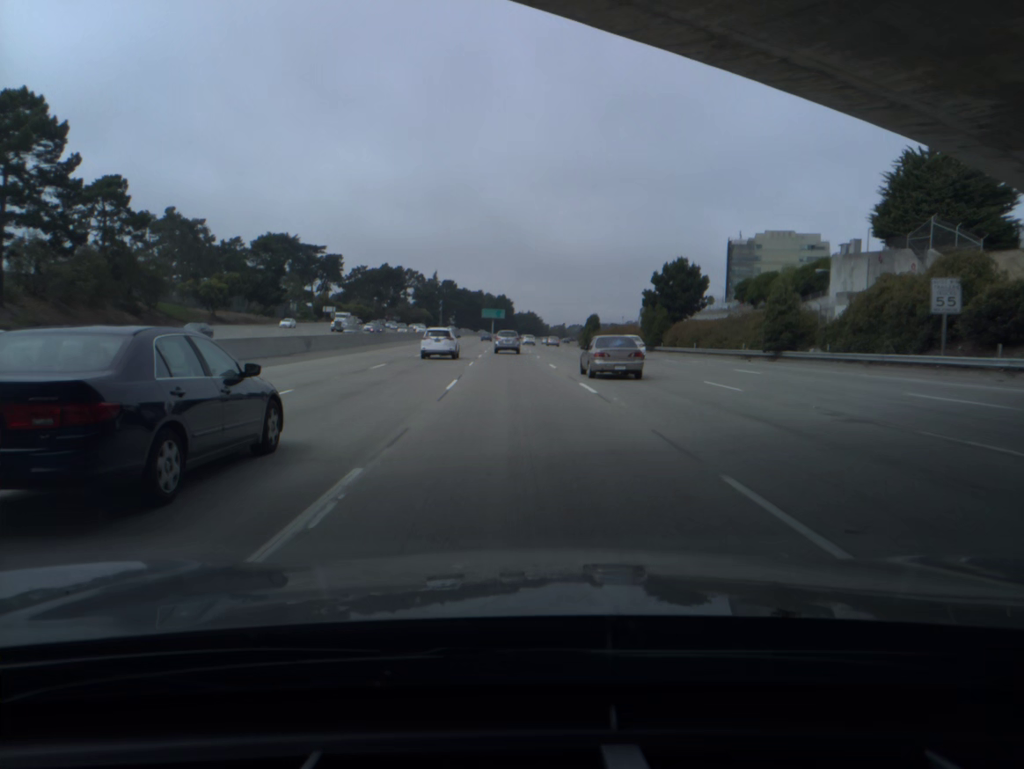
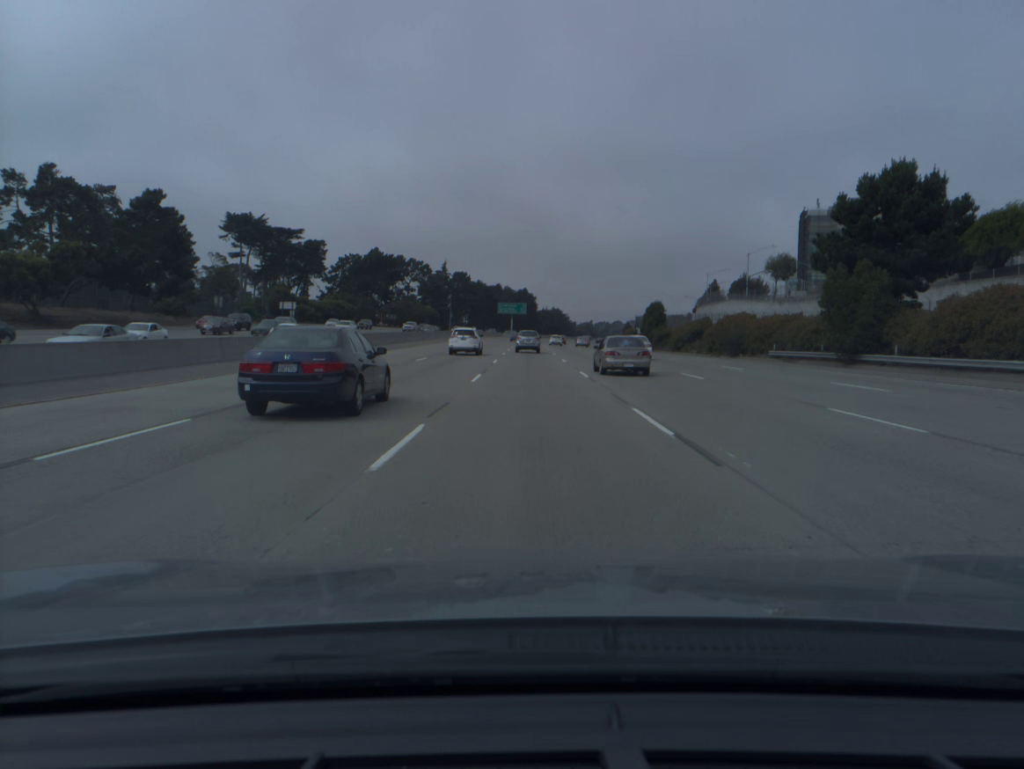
(-1.2, +50.8) m; -2°
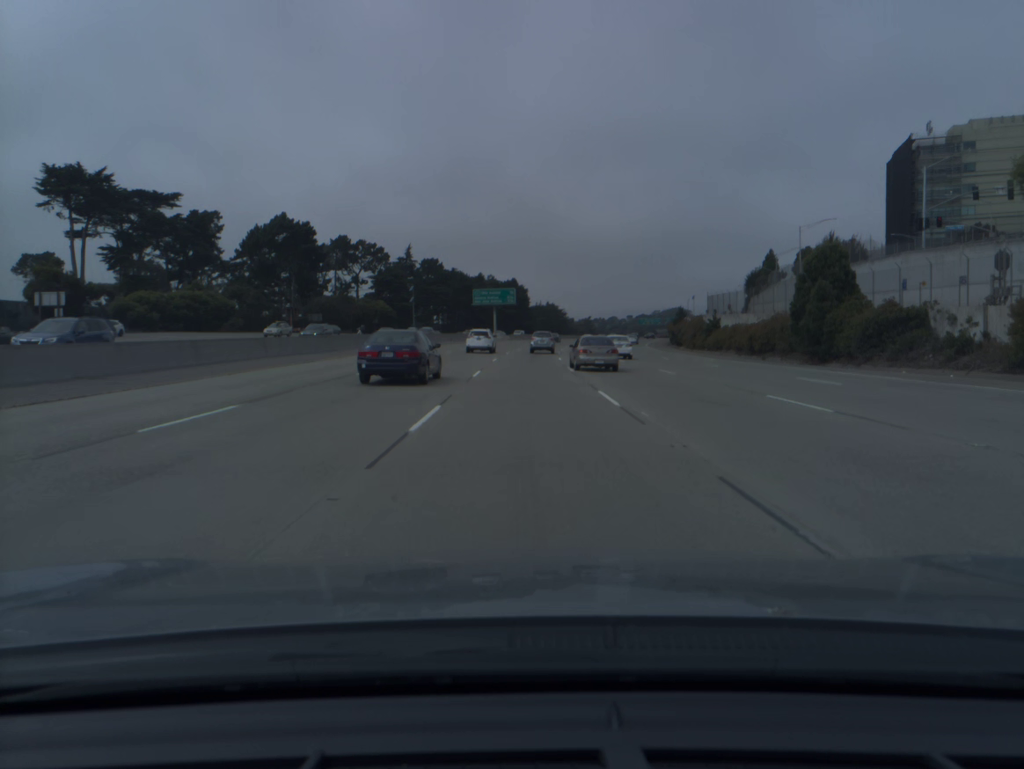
(+0.4, +68.4) m; +1°
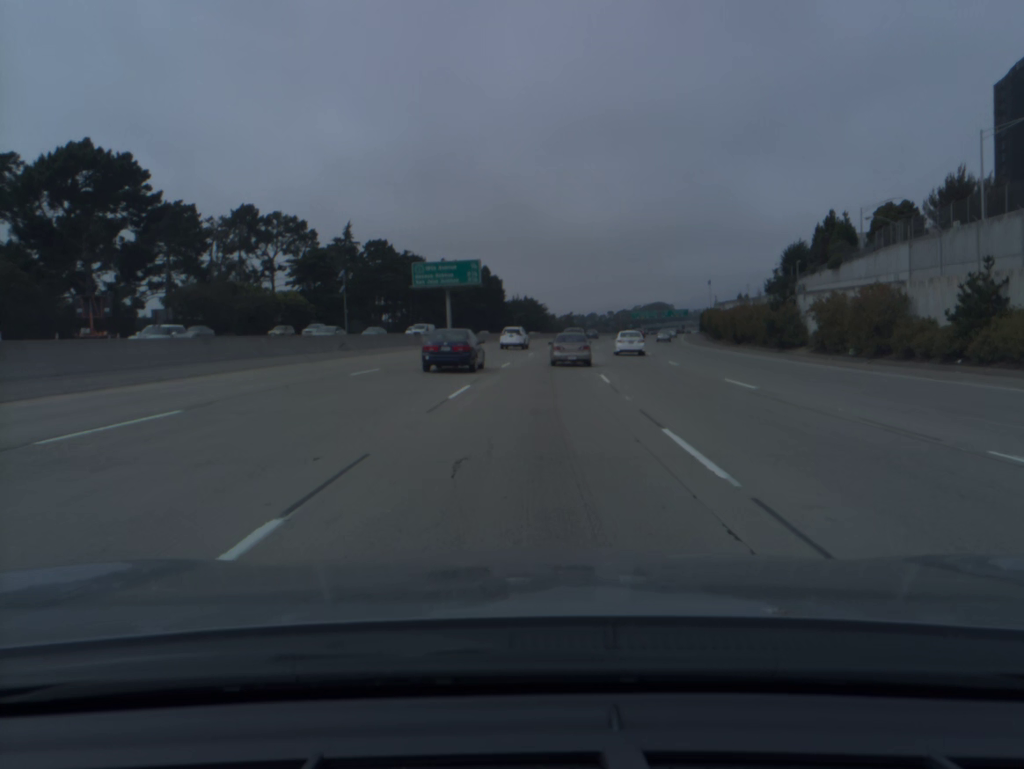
(+0.5, +51.5) m; +2°
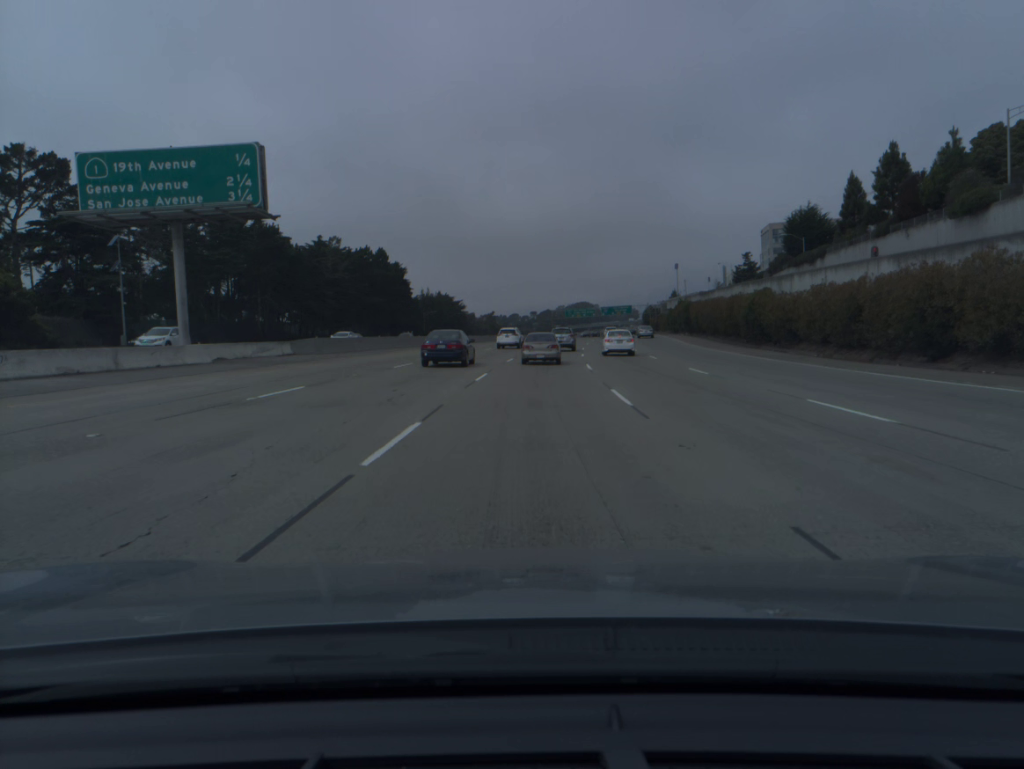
(+2.5, +51.0) m; +6°
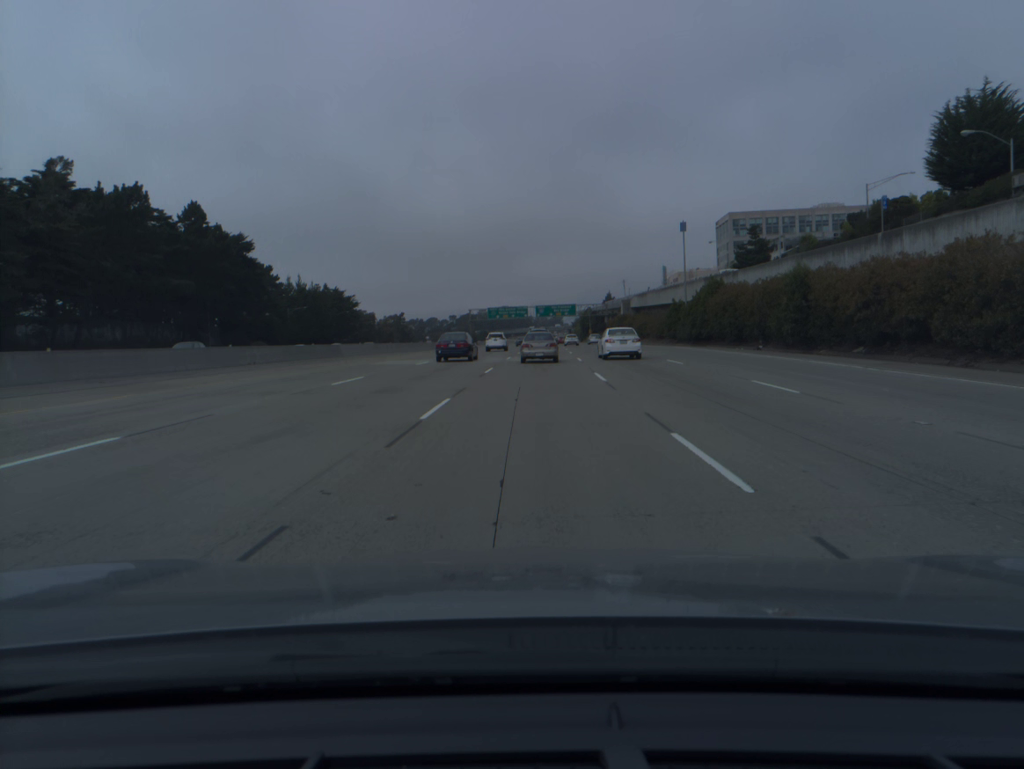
(+3.2, +67.0) m; +6°
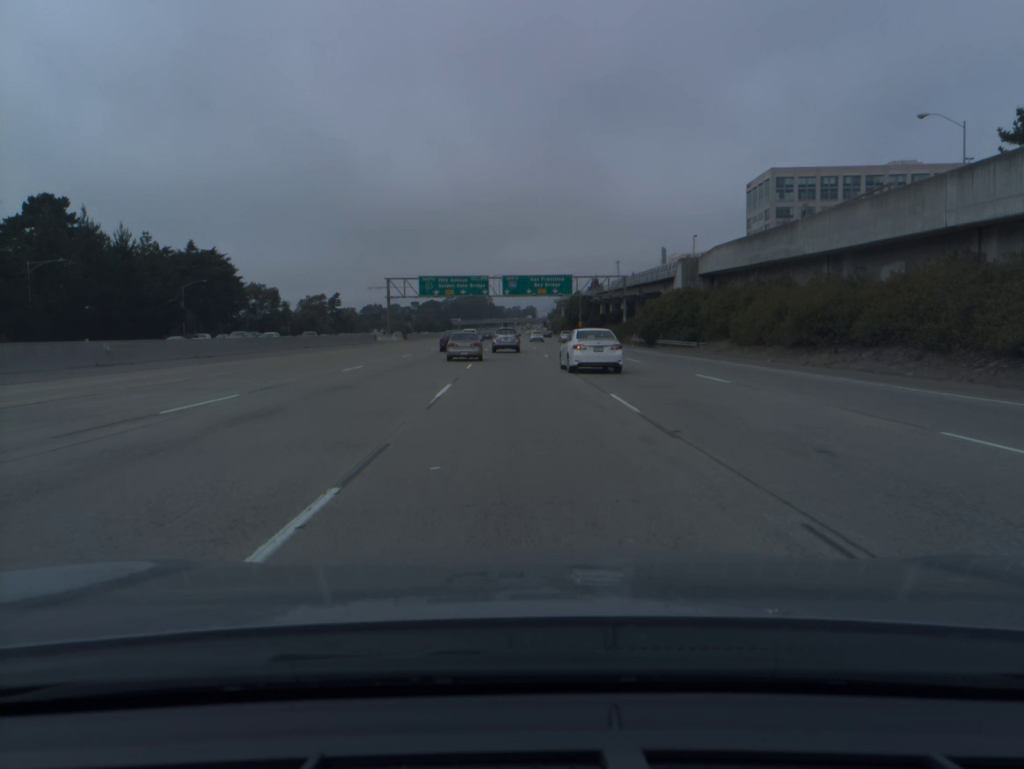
(+2.2, +80.9) m; +2°
